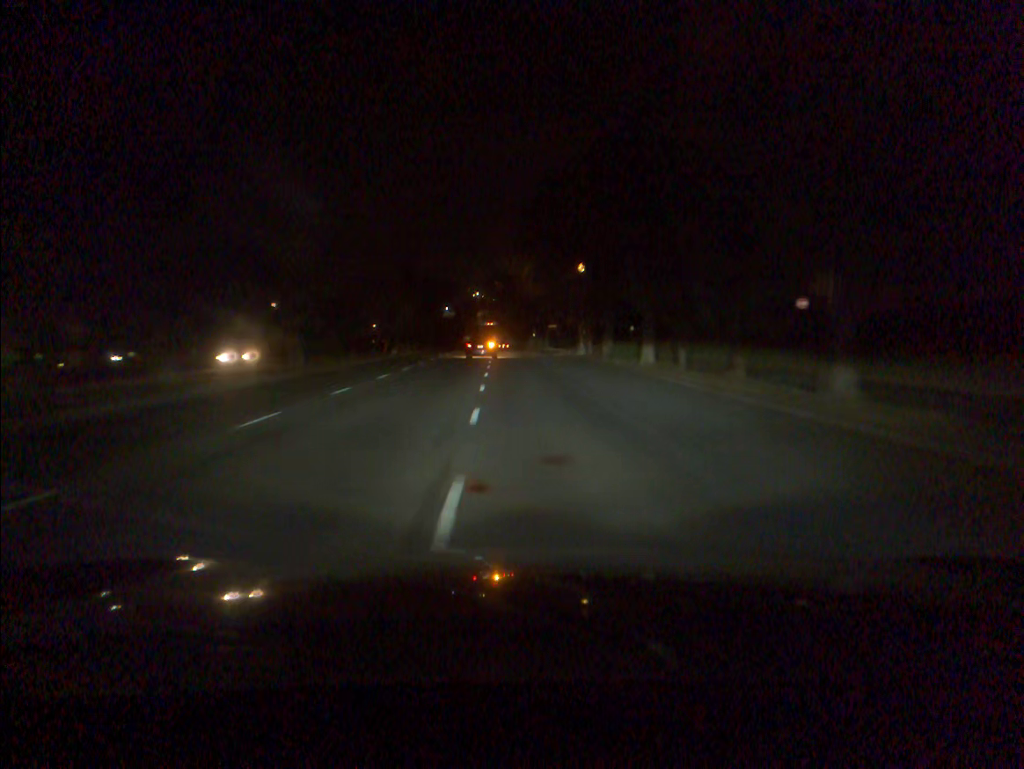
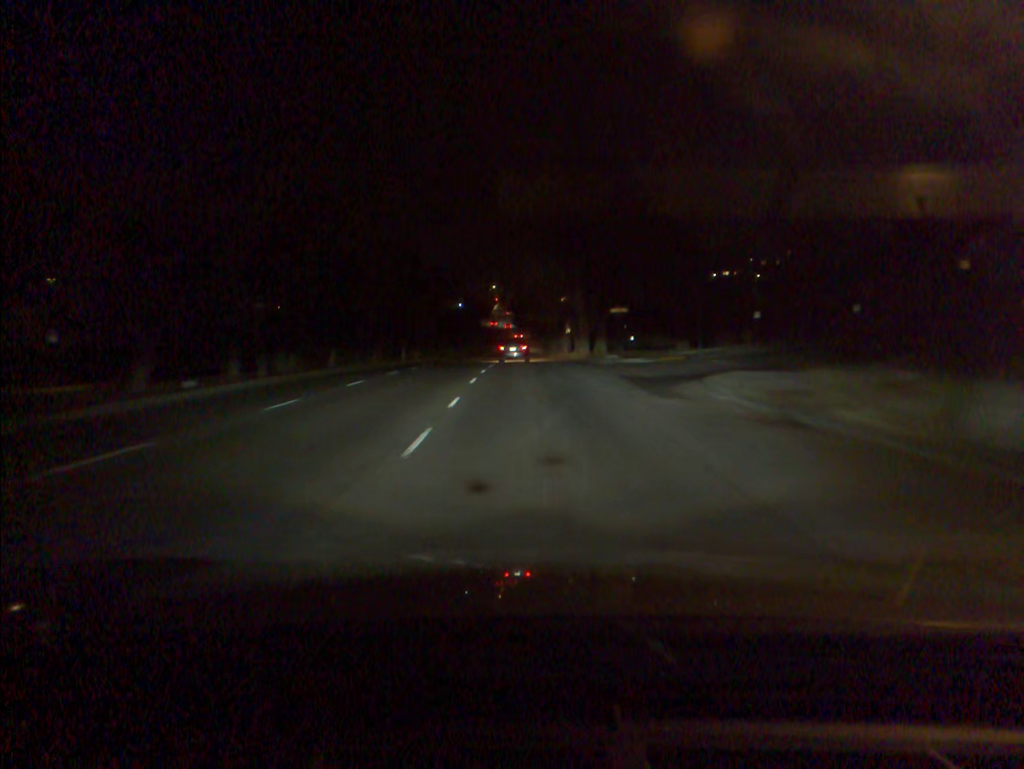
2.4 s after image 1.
(-0.8, +47.8) m; -2°
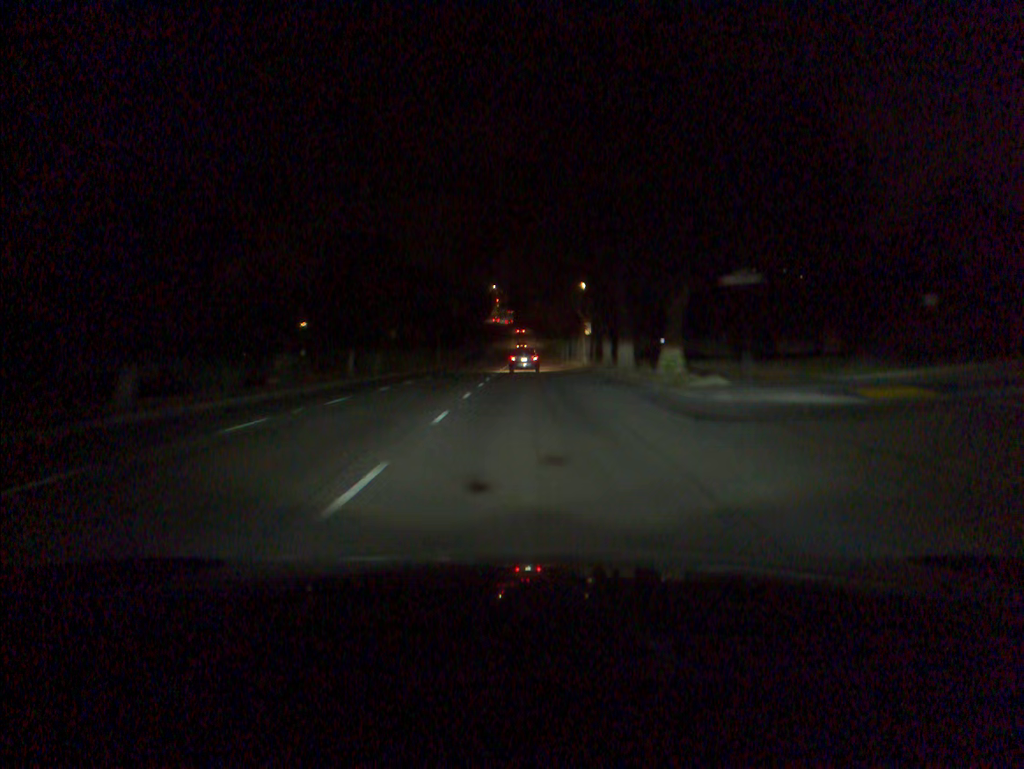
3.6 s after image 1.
(0.0, +23.6) m; 0°
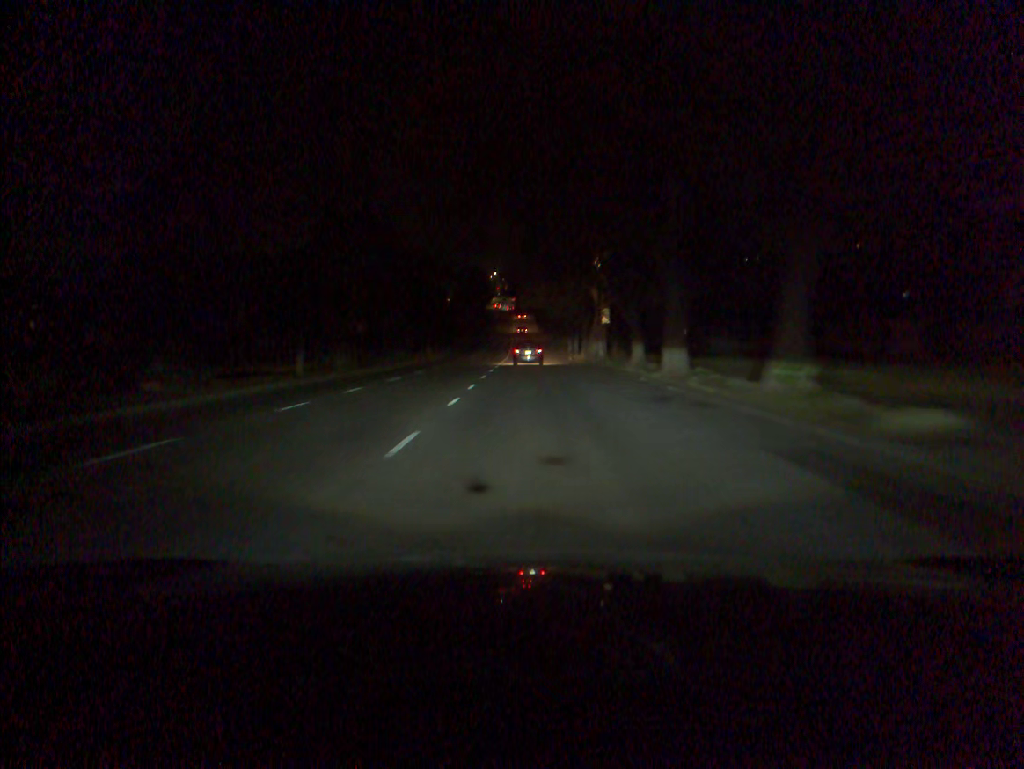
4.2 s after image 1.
(0.0, +11.7) m; 0°
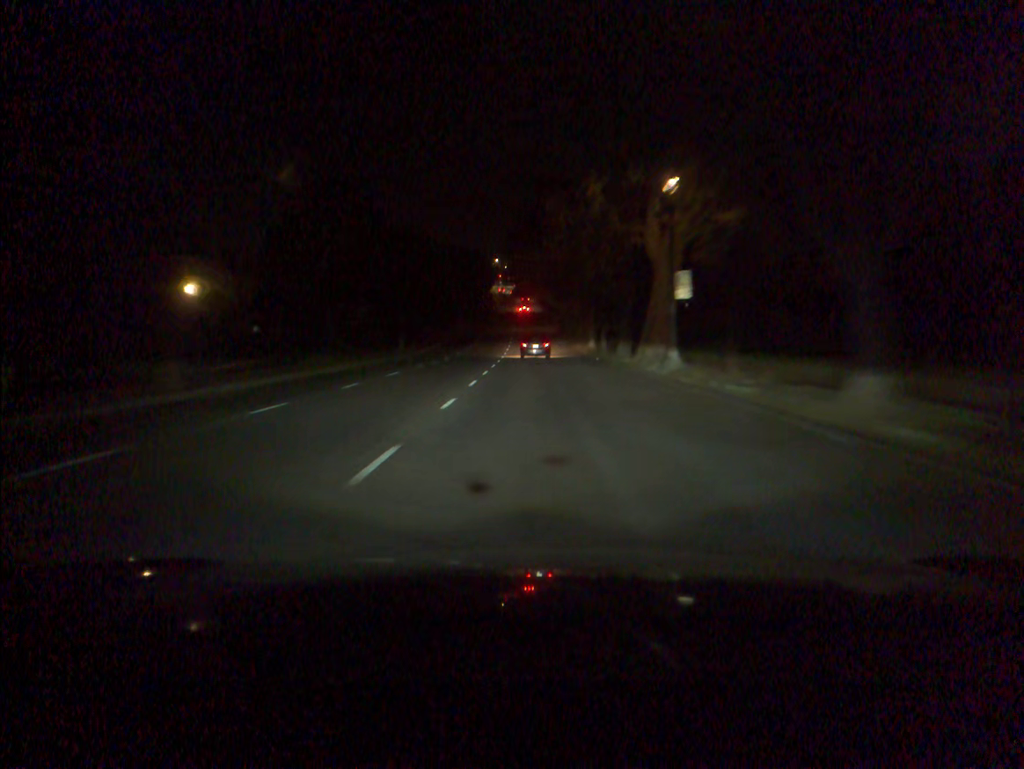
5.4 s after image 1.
(-0.1, +23.2) m; 0°
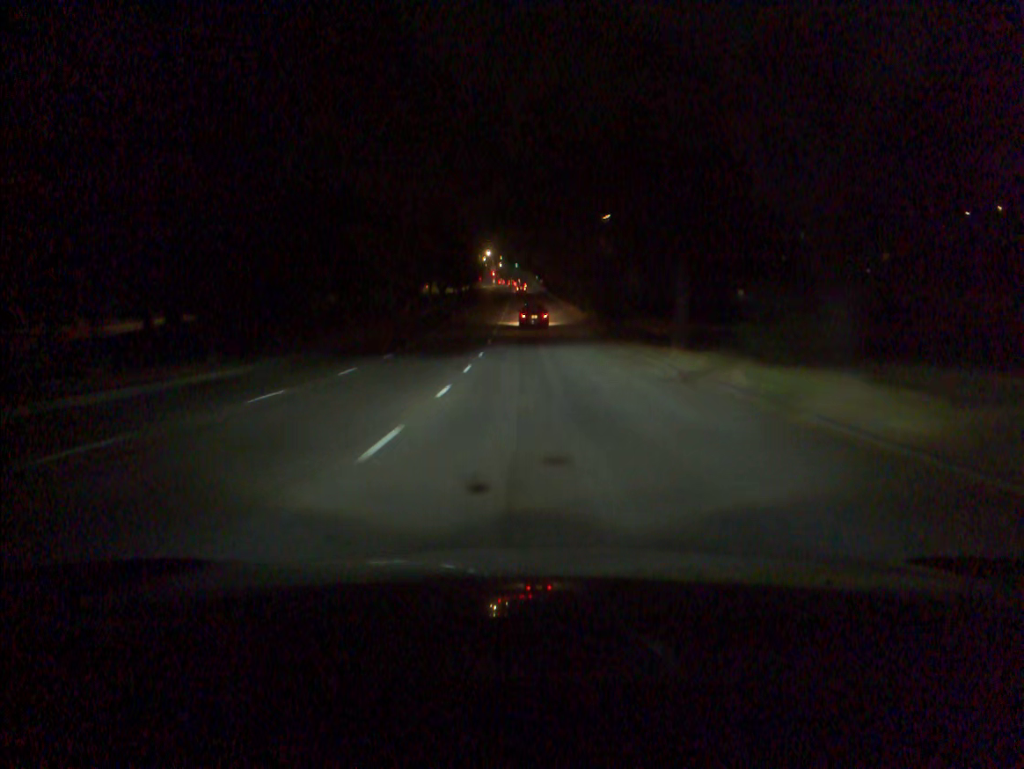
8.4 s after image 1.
(+0.1, +57.1) m; 0°
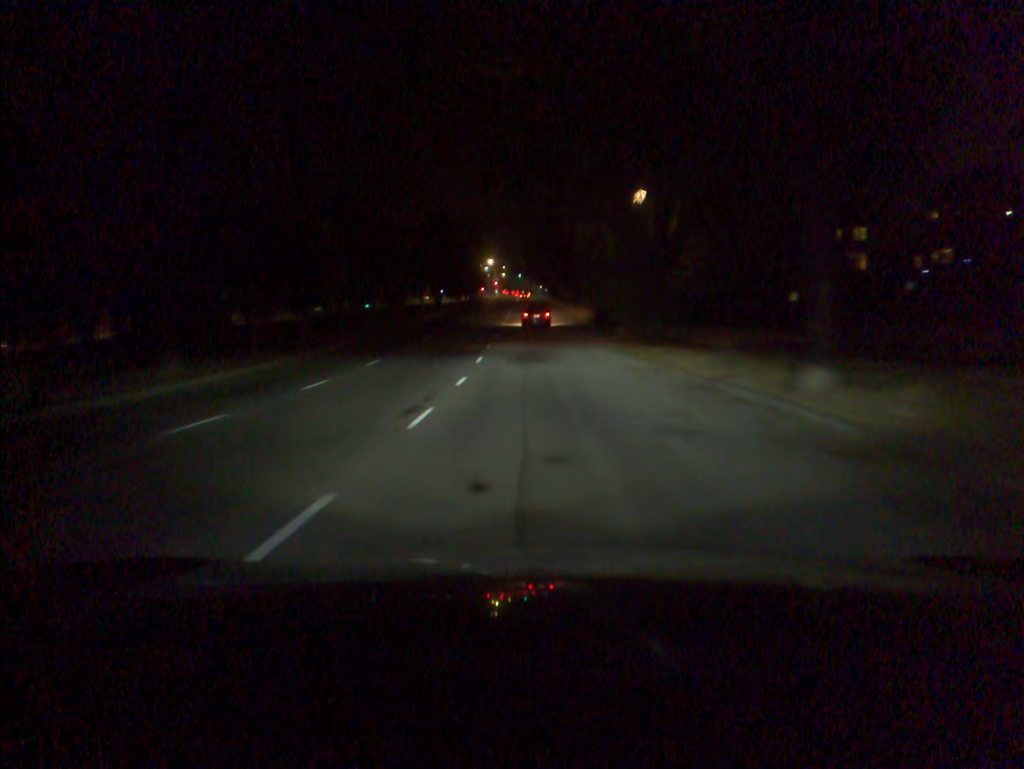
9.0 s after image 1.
(0.0, +11.2) m; 0°
